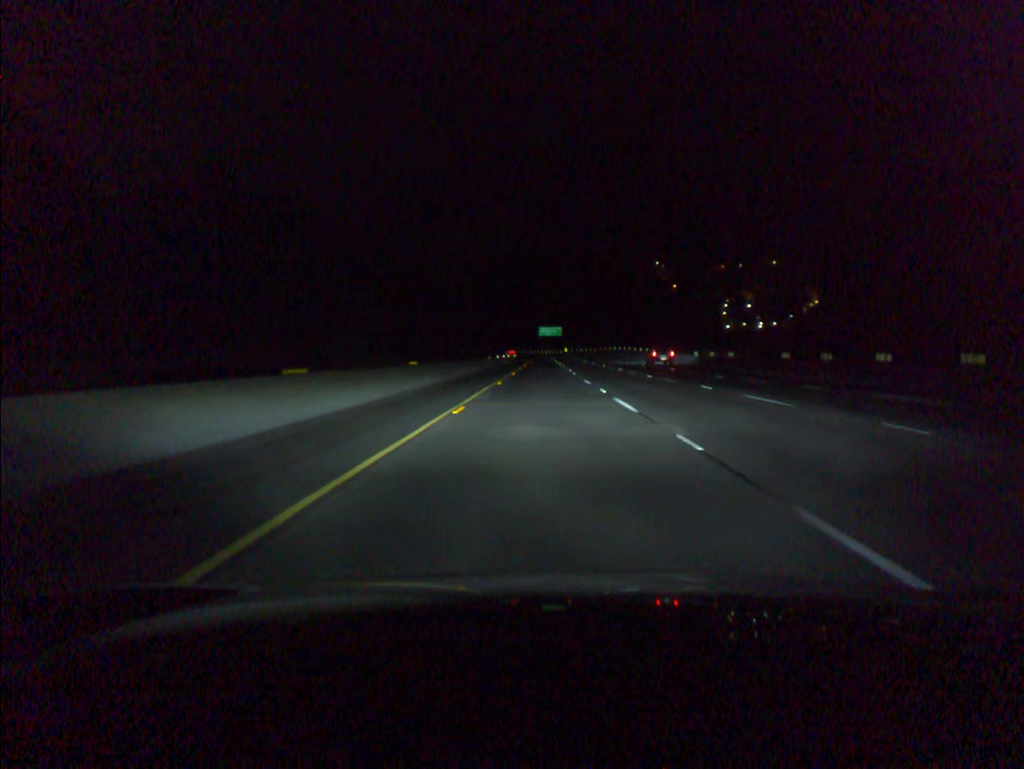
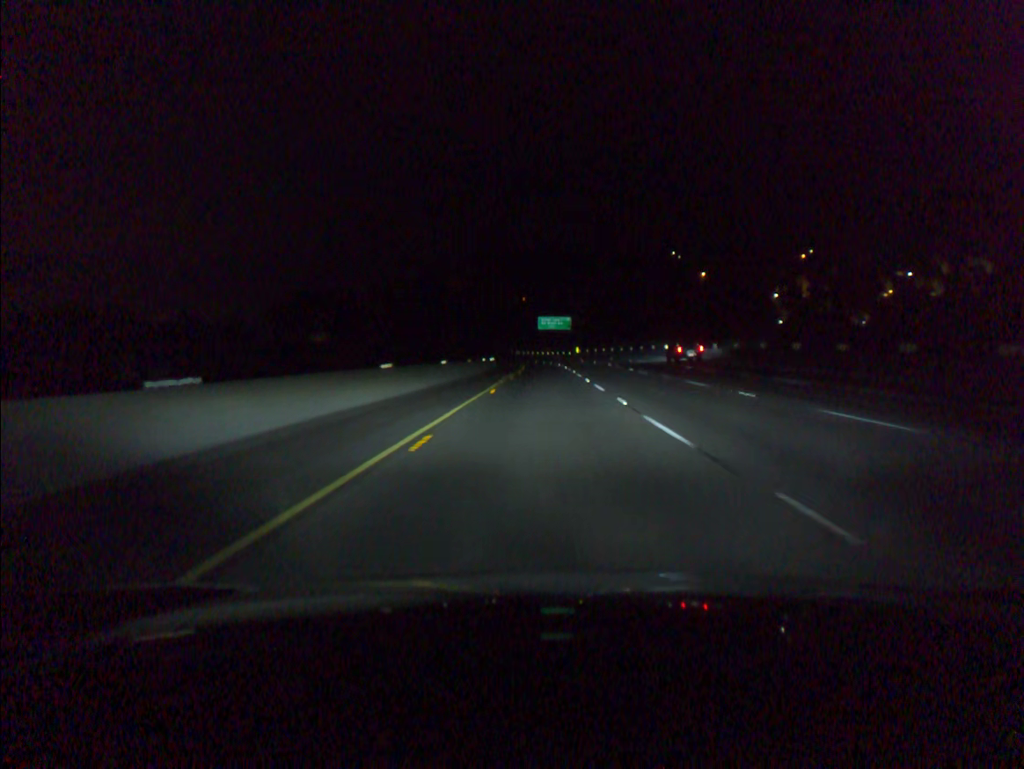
(0.0, +78.7) m; 0°
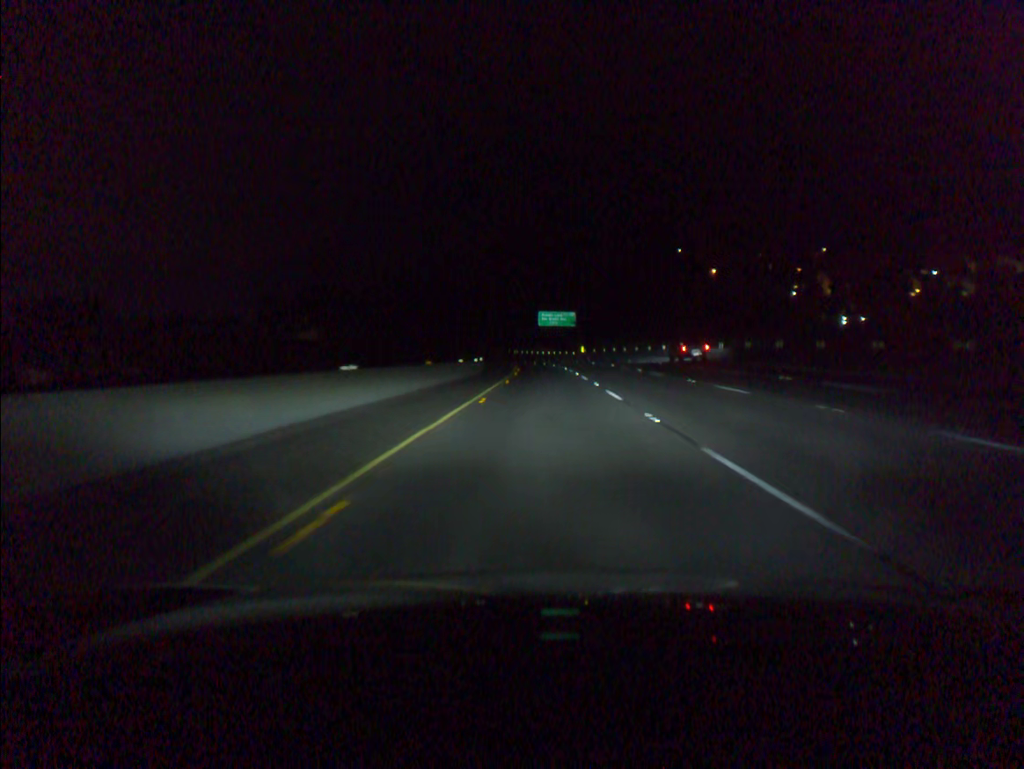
(0.0, +19.7) m; 0°
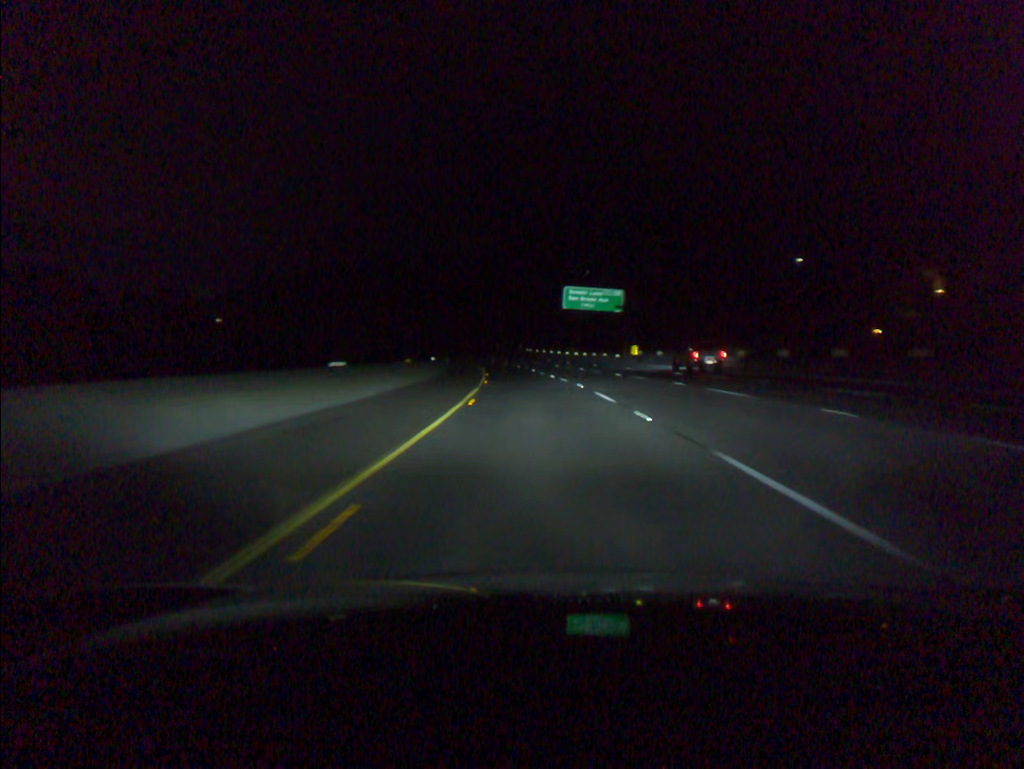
(-0.3, +58.9) m; -1°
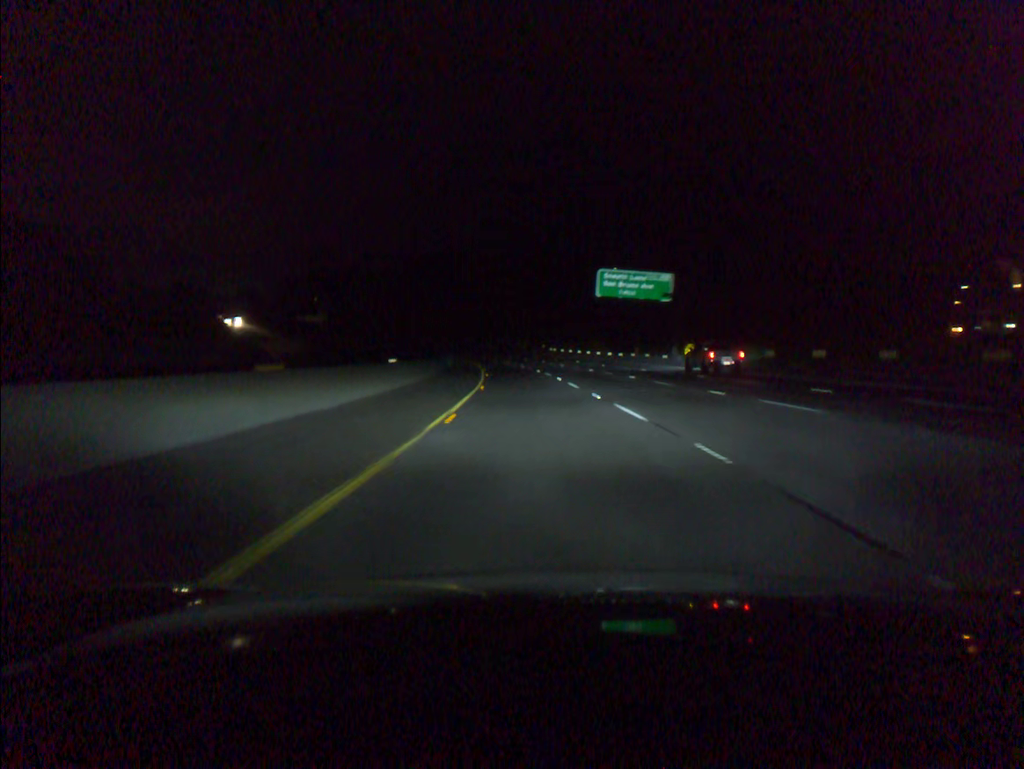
(-0.3, +19.6) m; -2°
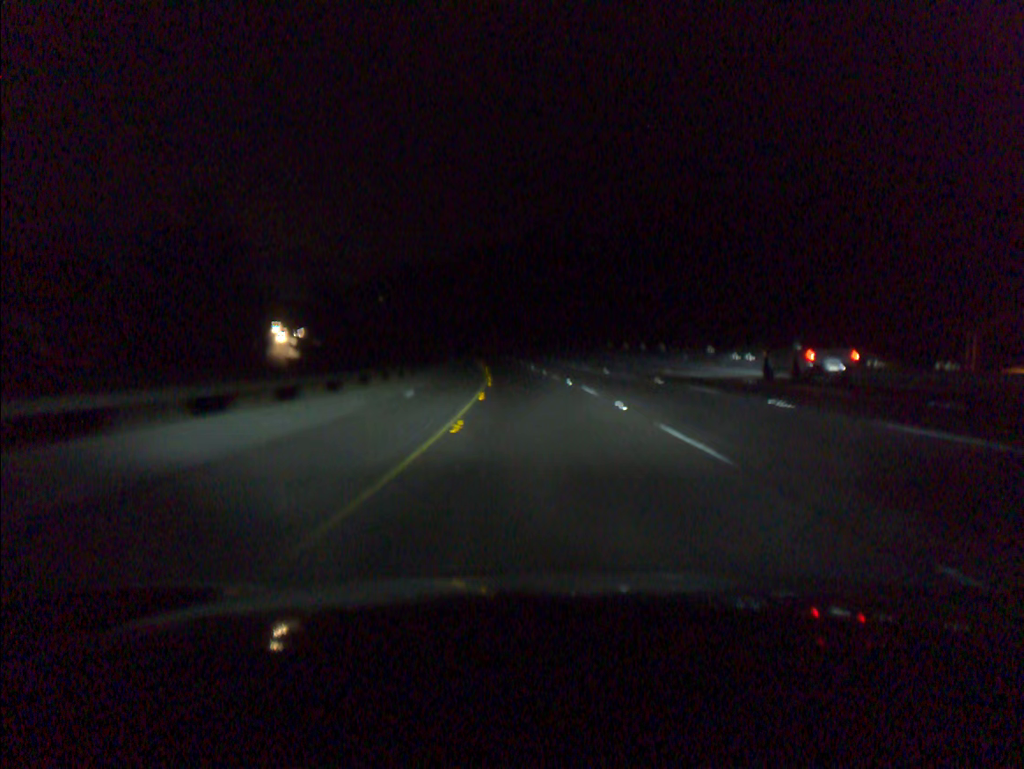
(-5.2, +78.3) m; -7°
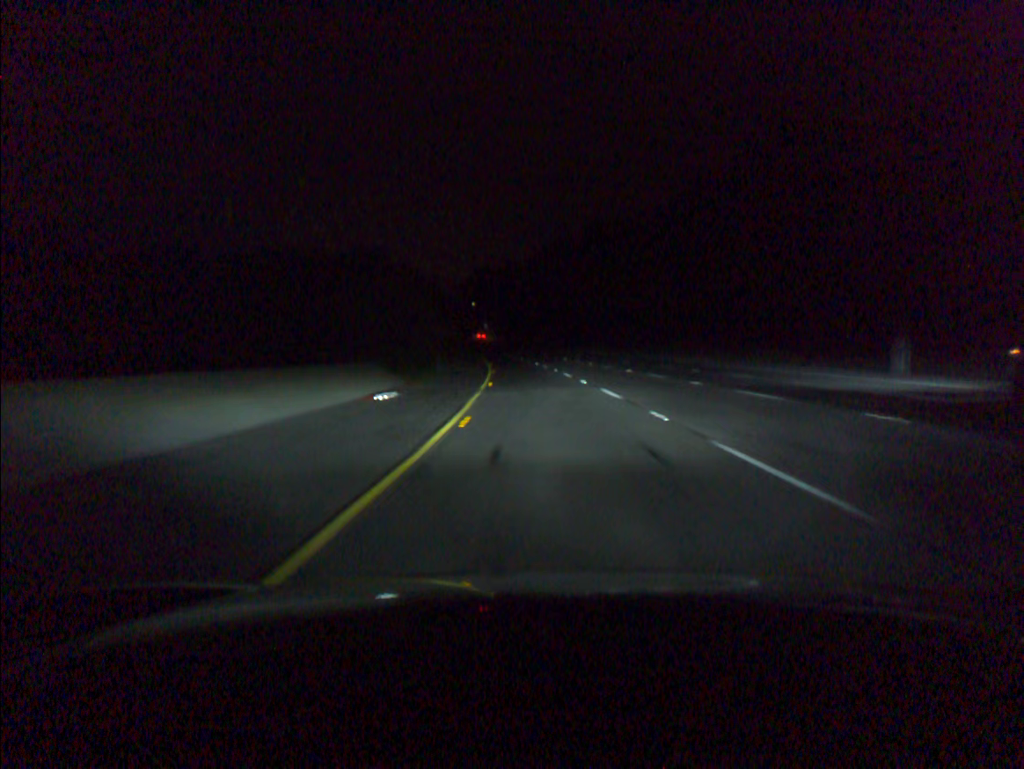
(-8.0, +97.6) m; -9°
